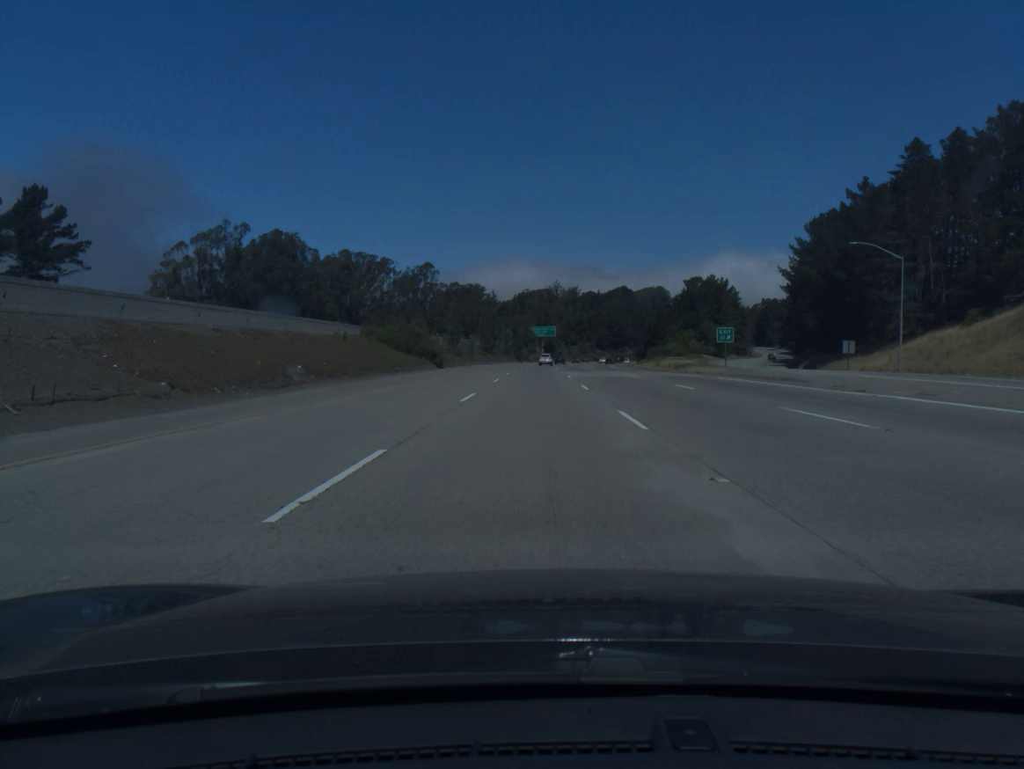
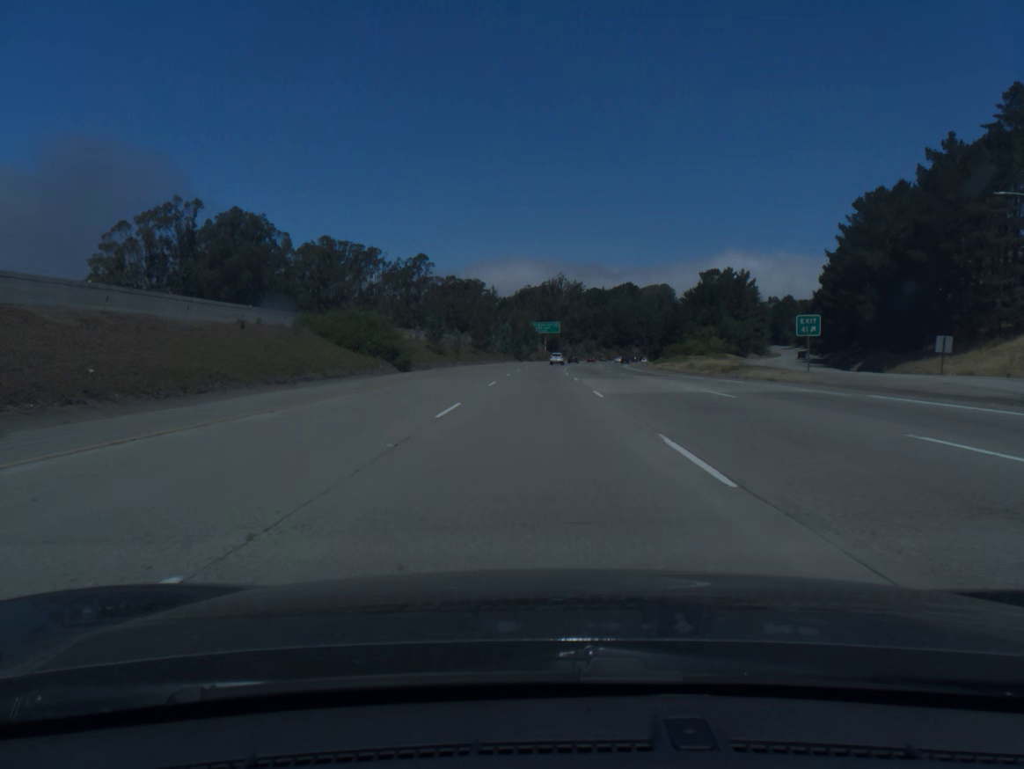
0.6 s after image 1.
(0.0, +20.0) m; 0°
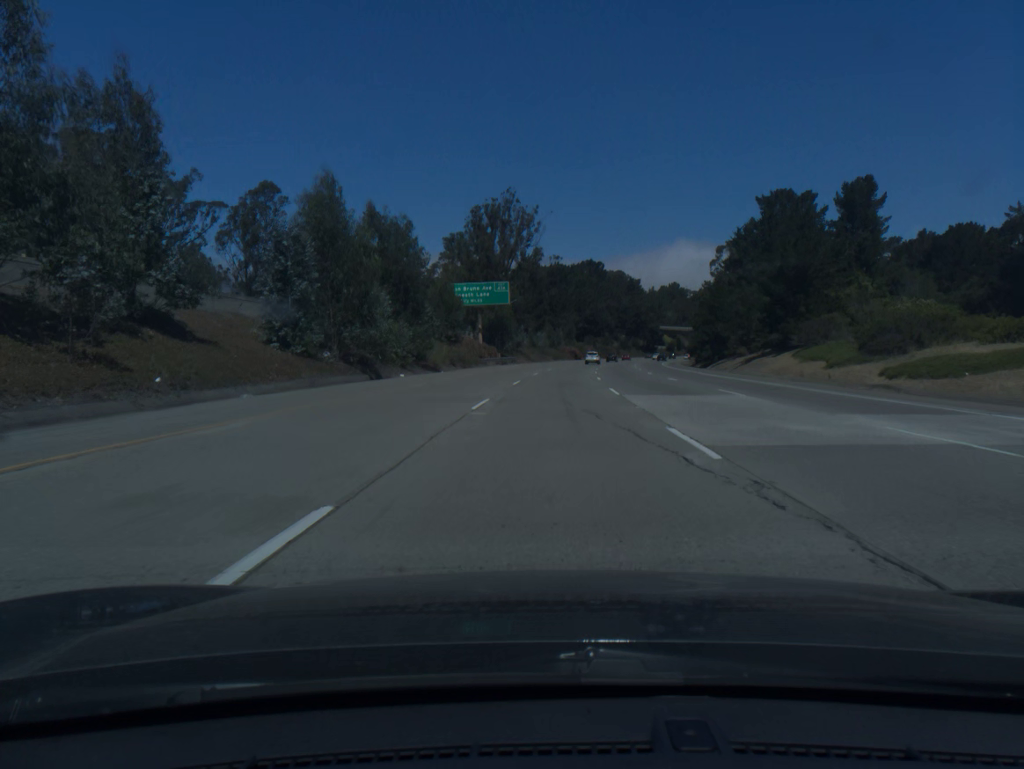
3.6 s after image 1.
(+2.1, +100.2) m; +4°
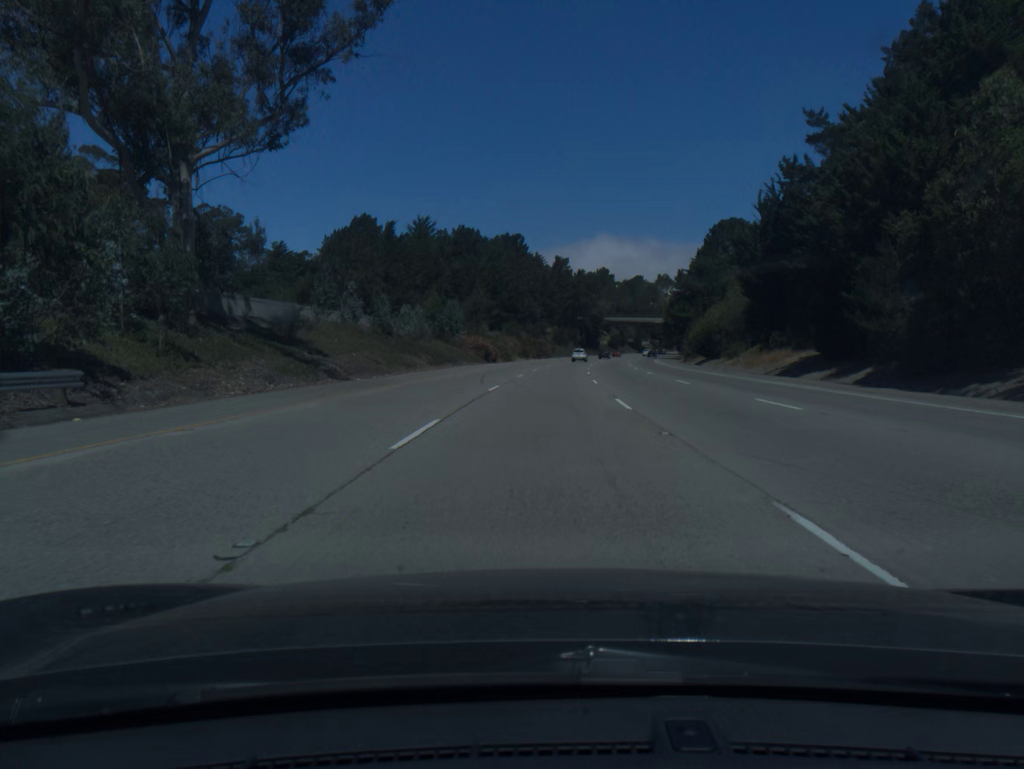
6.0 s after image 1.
(+4.4, +80.3) m; +6°
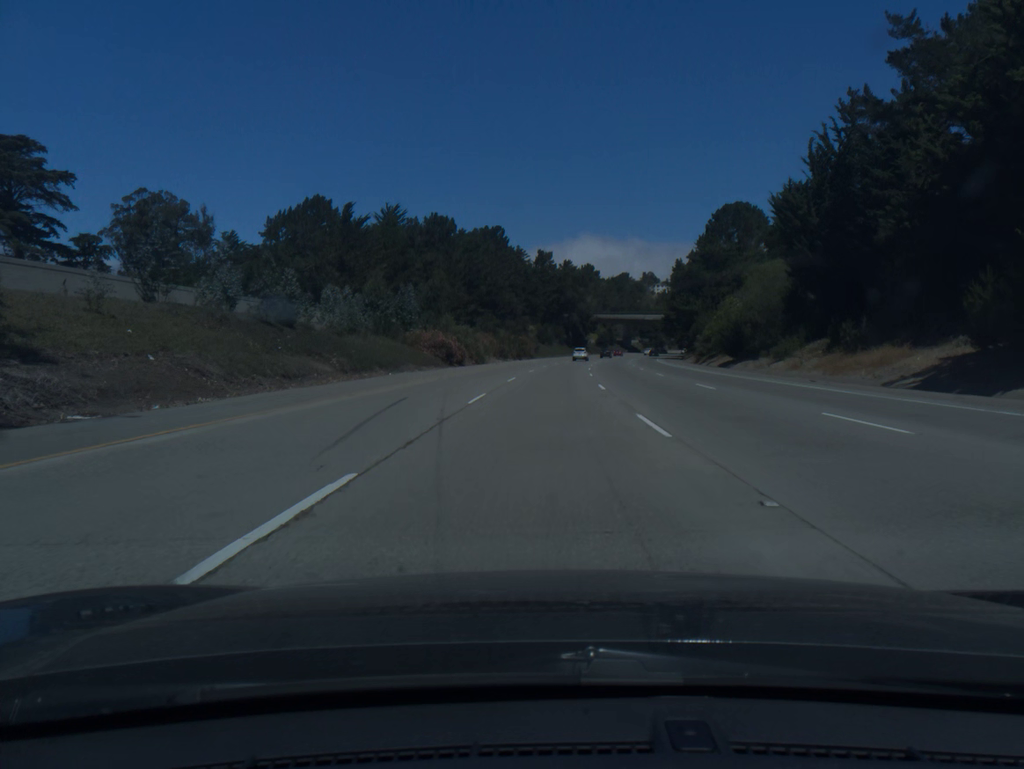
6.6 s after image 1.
(+0.3, +20.1) m; +1°
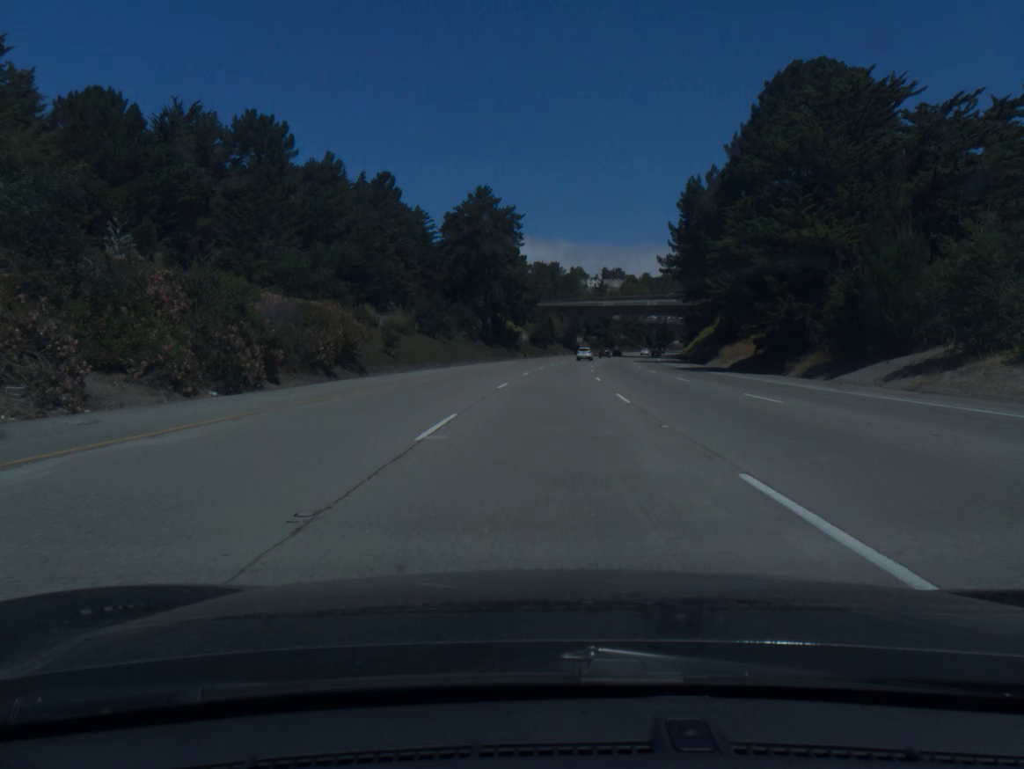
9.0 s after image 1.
(+3.7, +80.4) m; +6°
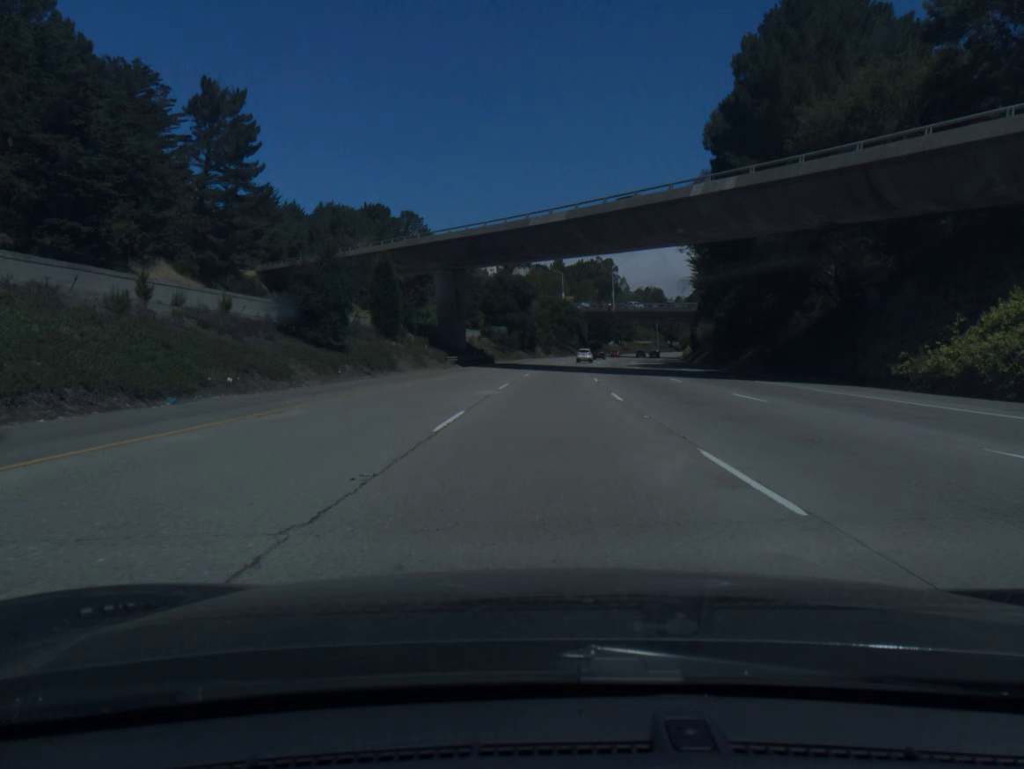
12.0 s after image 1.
(+6.4, +100.5) m; +7°
